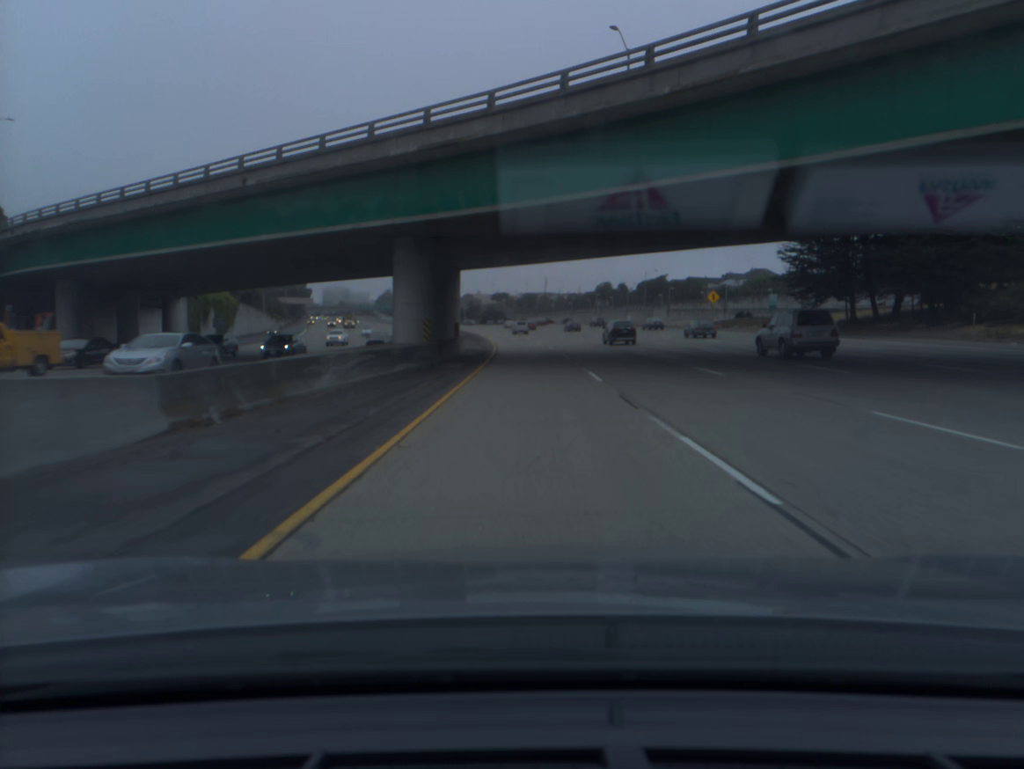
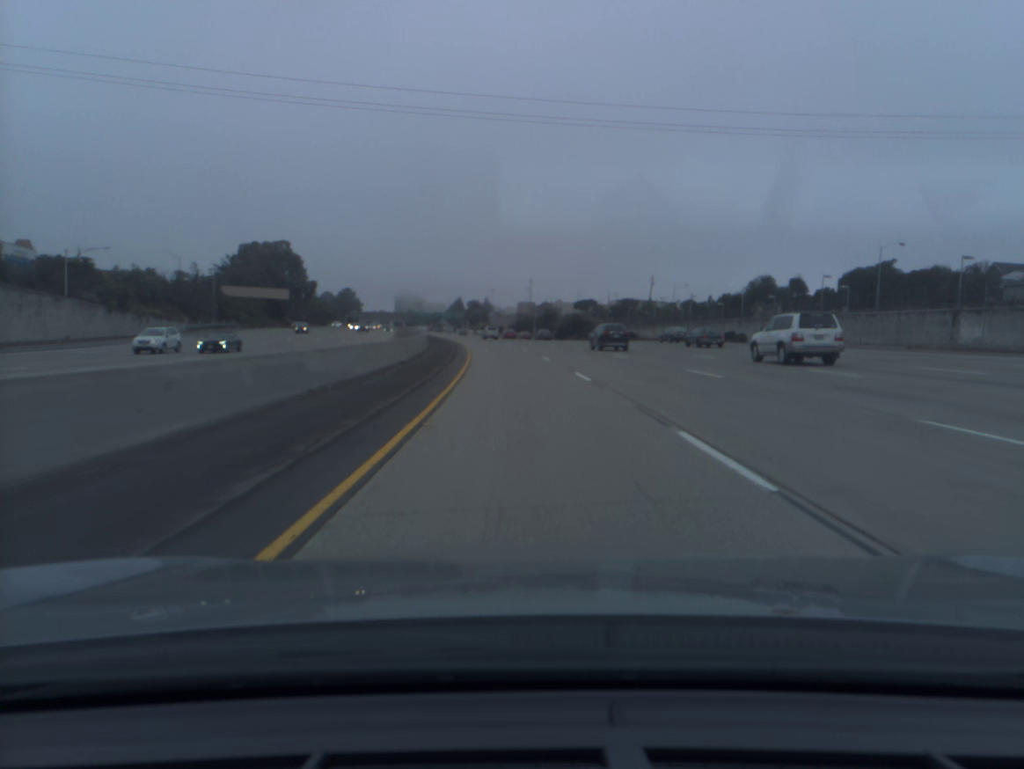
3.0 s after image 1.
(-3.3, +99.5) m; -6°
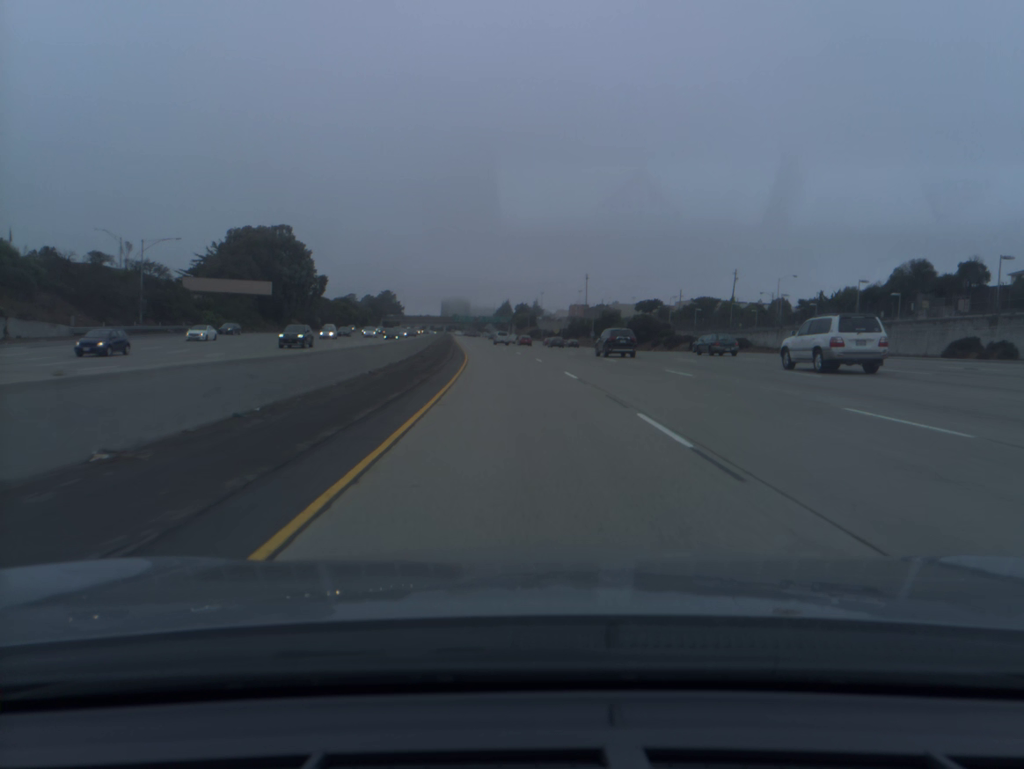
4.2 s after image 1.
(-1.2, +39.9) m; -4°
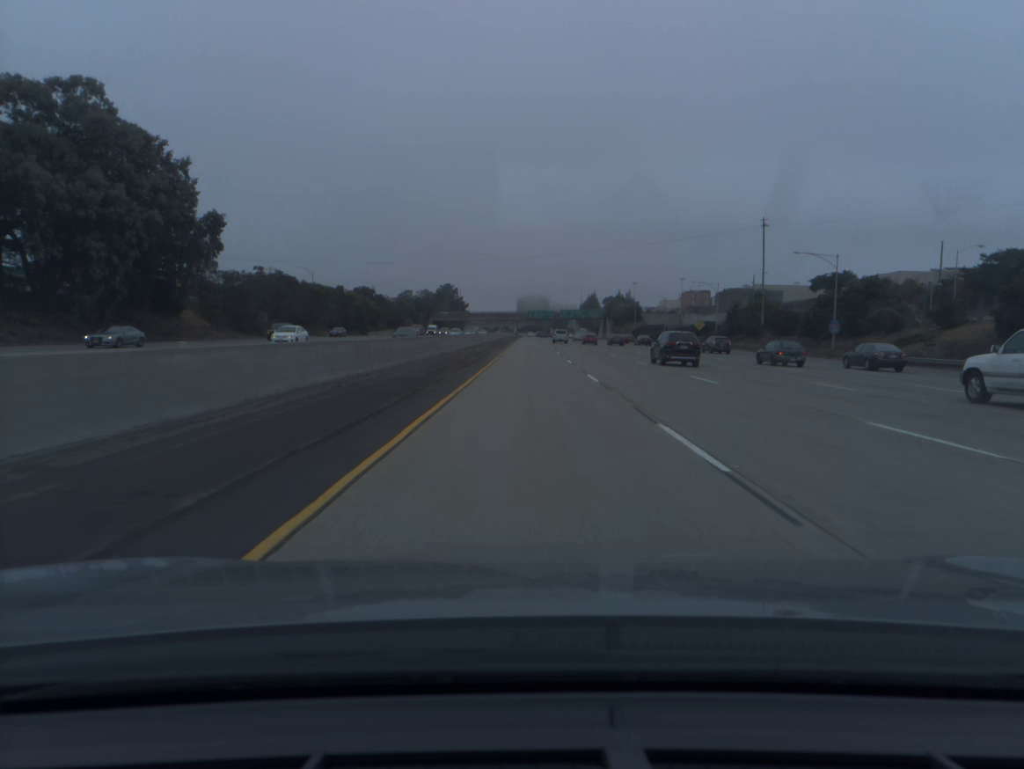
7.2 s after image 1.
(-6.9, +99.8) m; -6°
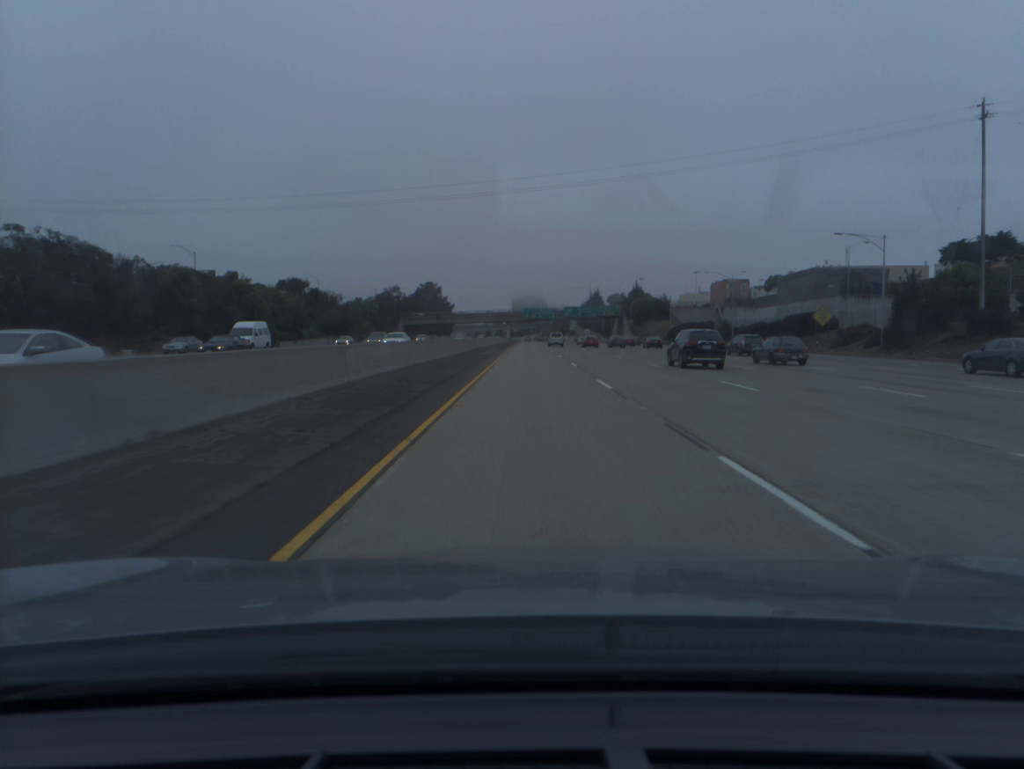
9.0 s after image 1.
(+0.1, +60.4) m; 0°
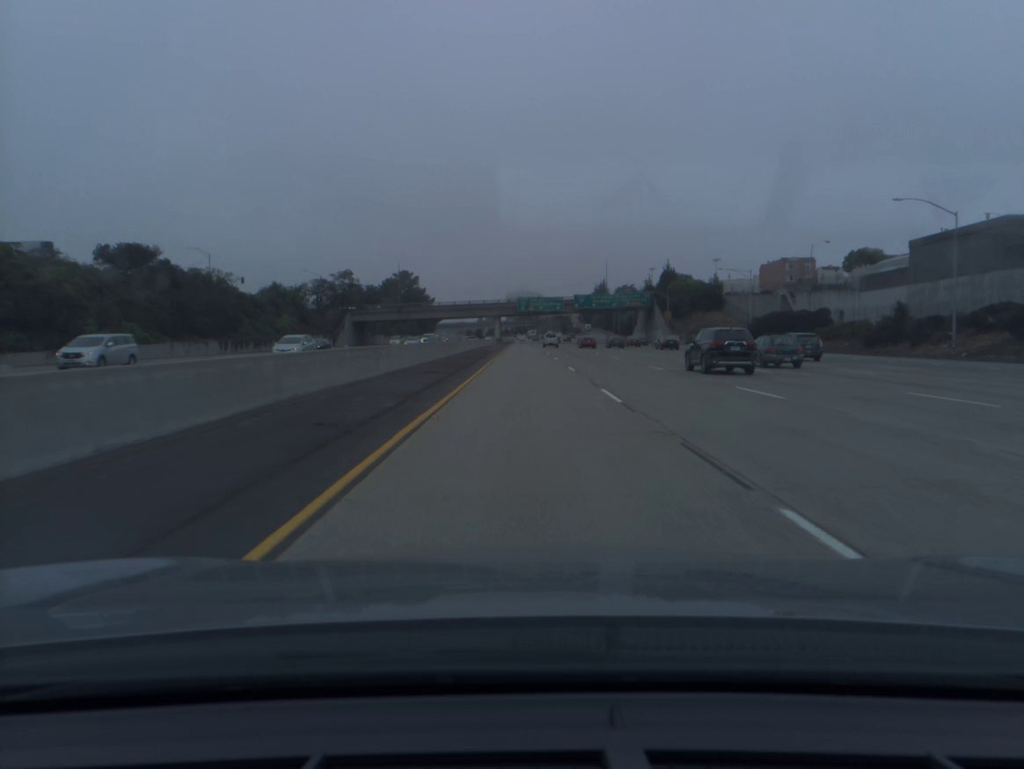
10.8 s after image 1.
(+0.2, +60.3) m; 0°
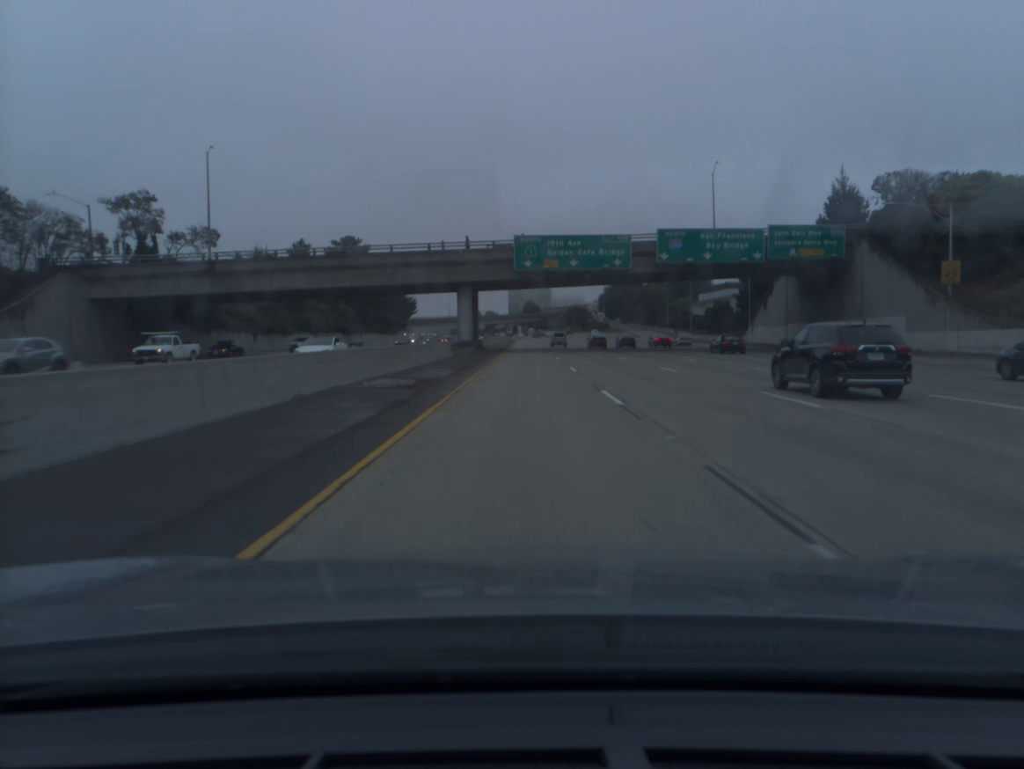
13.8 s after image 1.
(-0.3, +100.8) m; 0°
